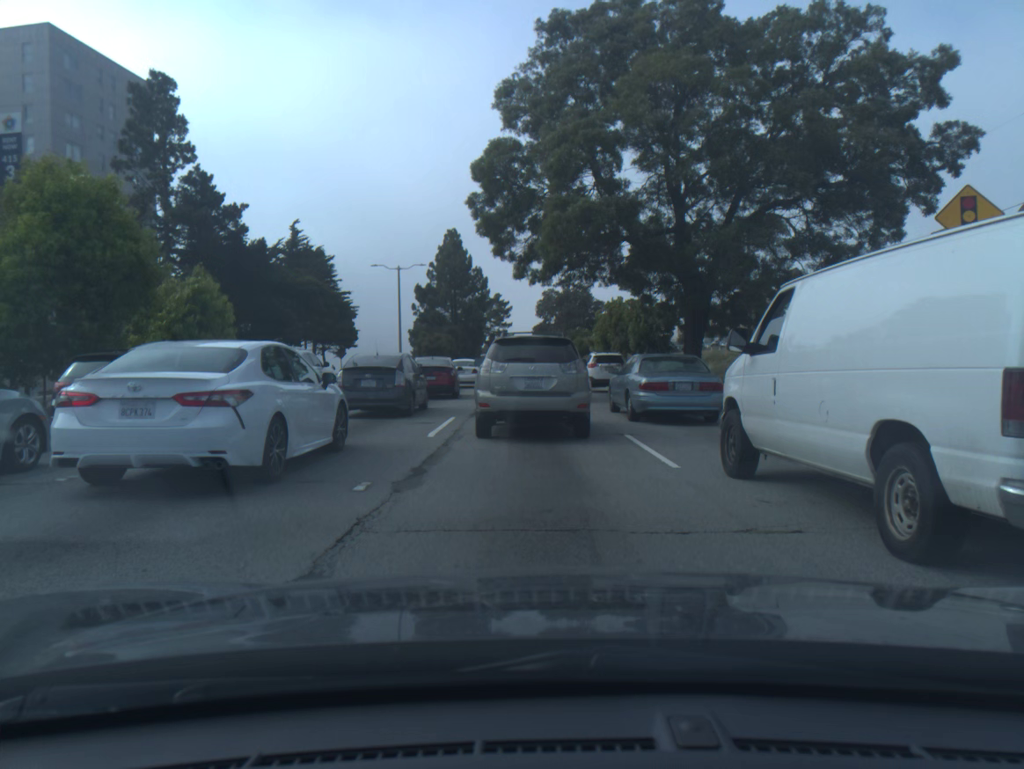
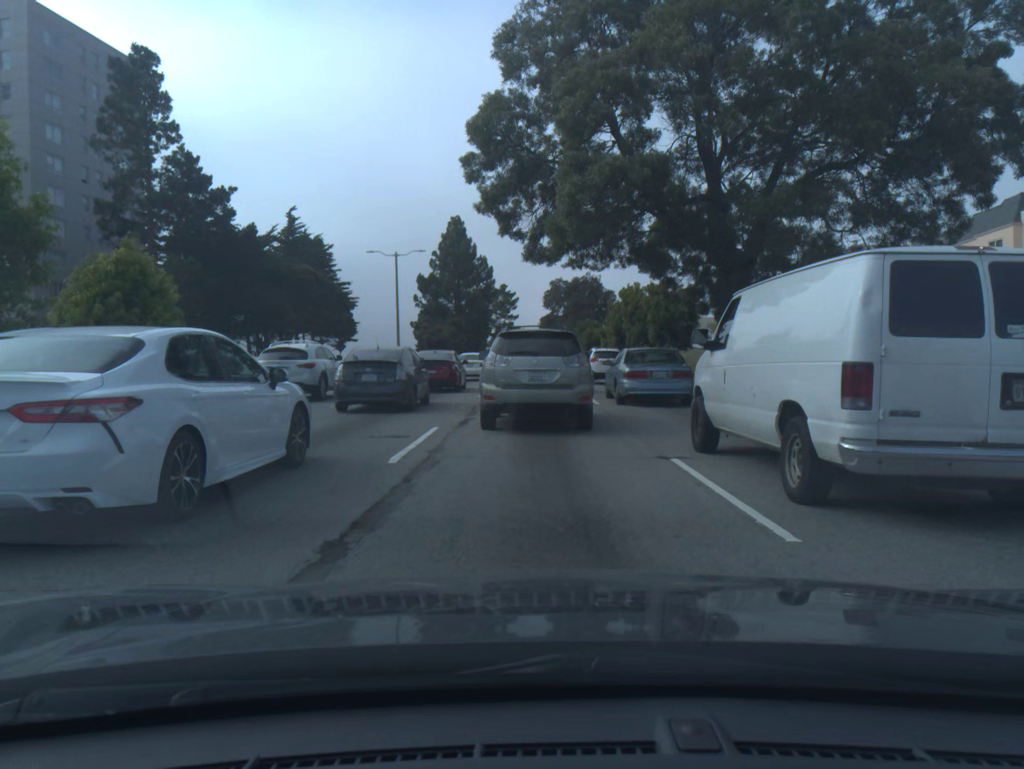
(0.0, +3.8) m; -1°
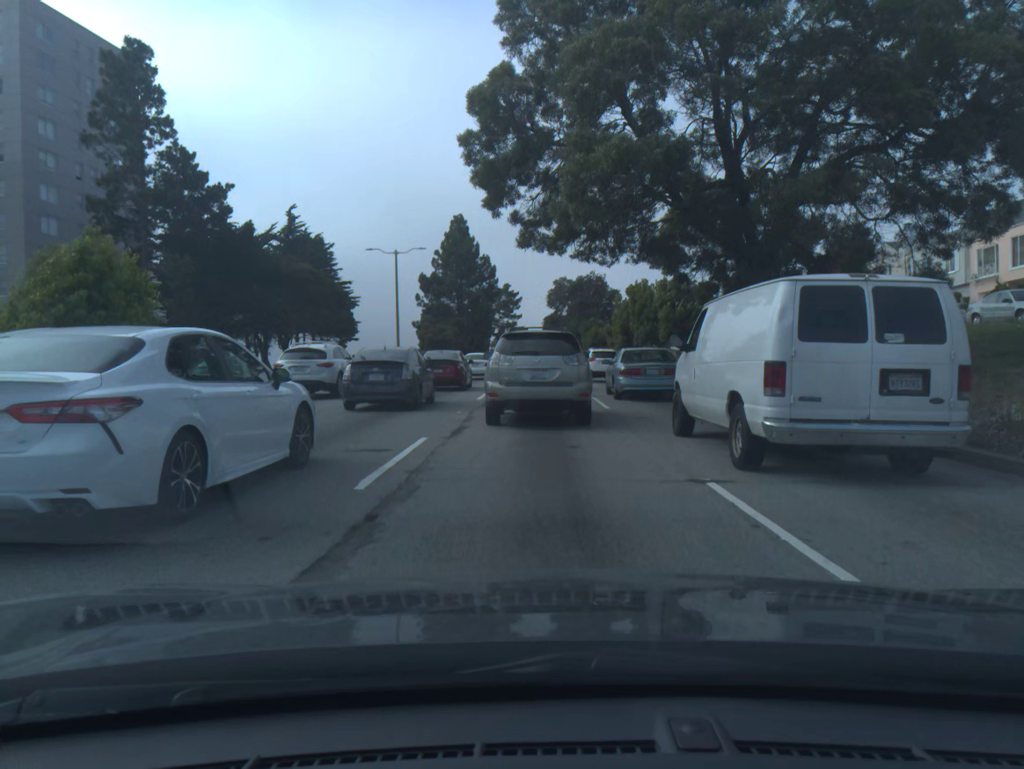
(0.0, +1.8) m; -1°
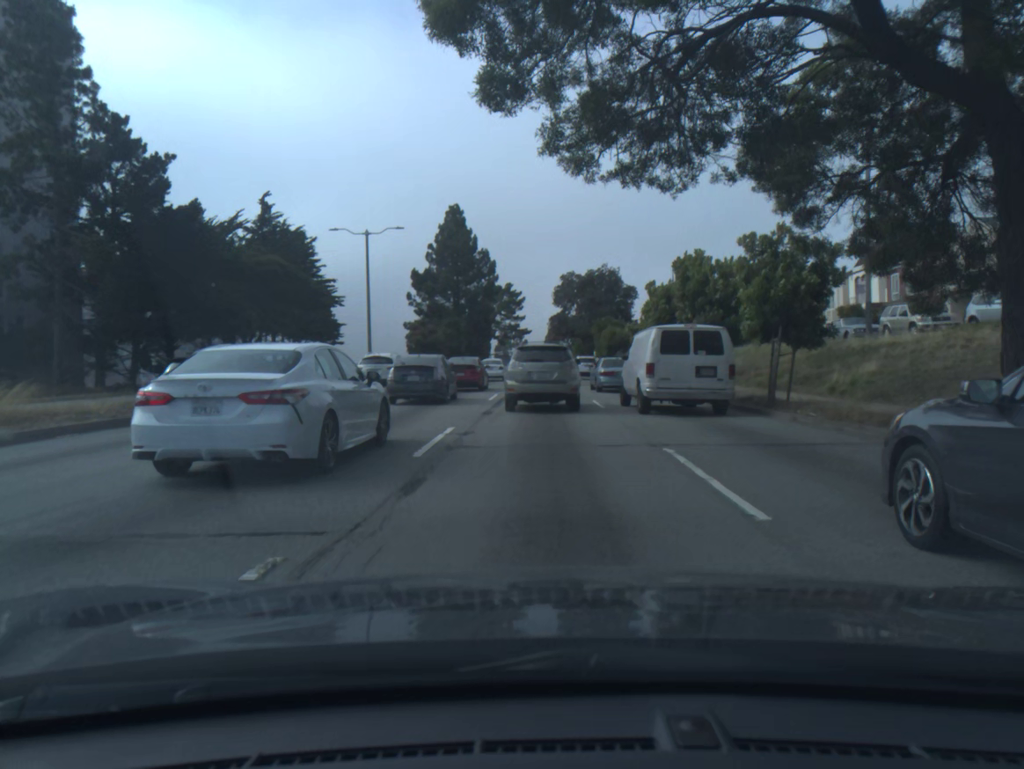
(0.0, +11.9) m; +1°
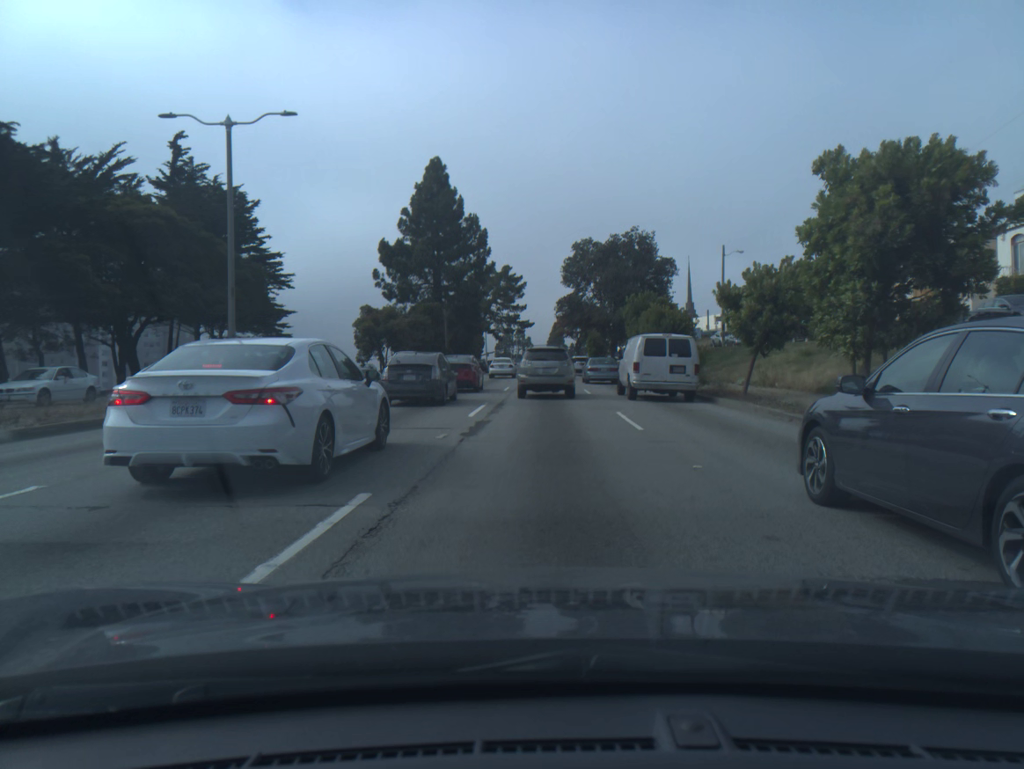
(-0.1, +21.4) m; -1°
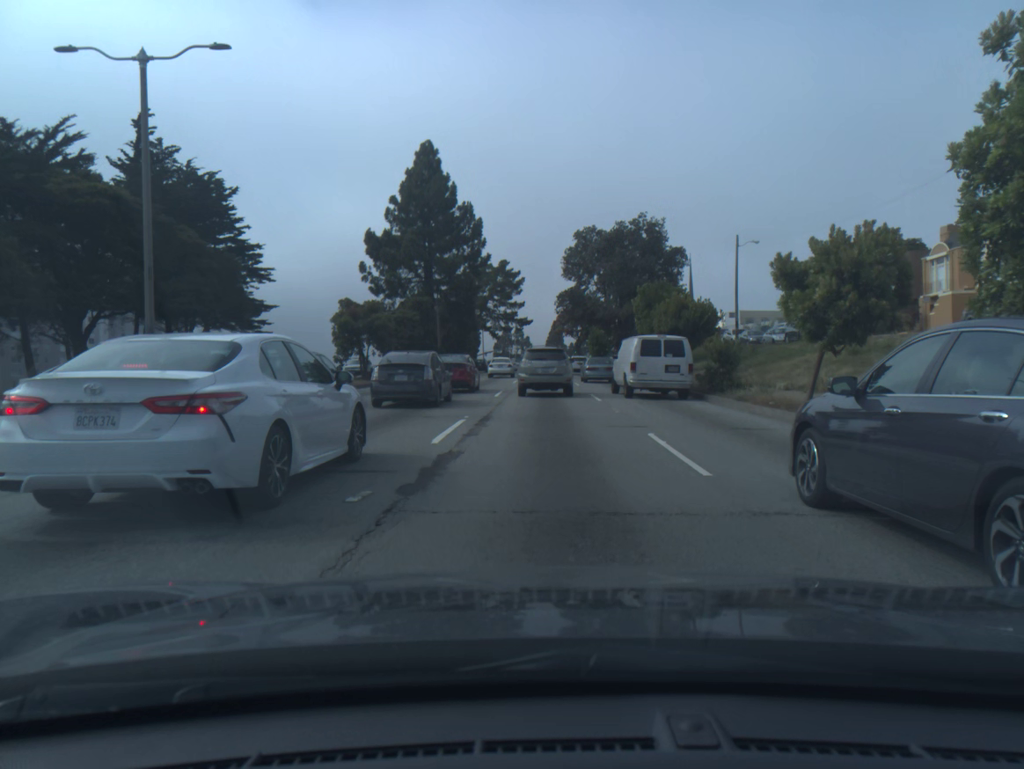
(0.0, +5.5) m; 0°
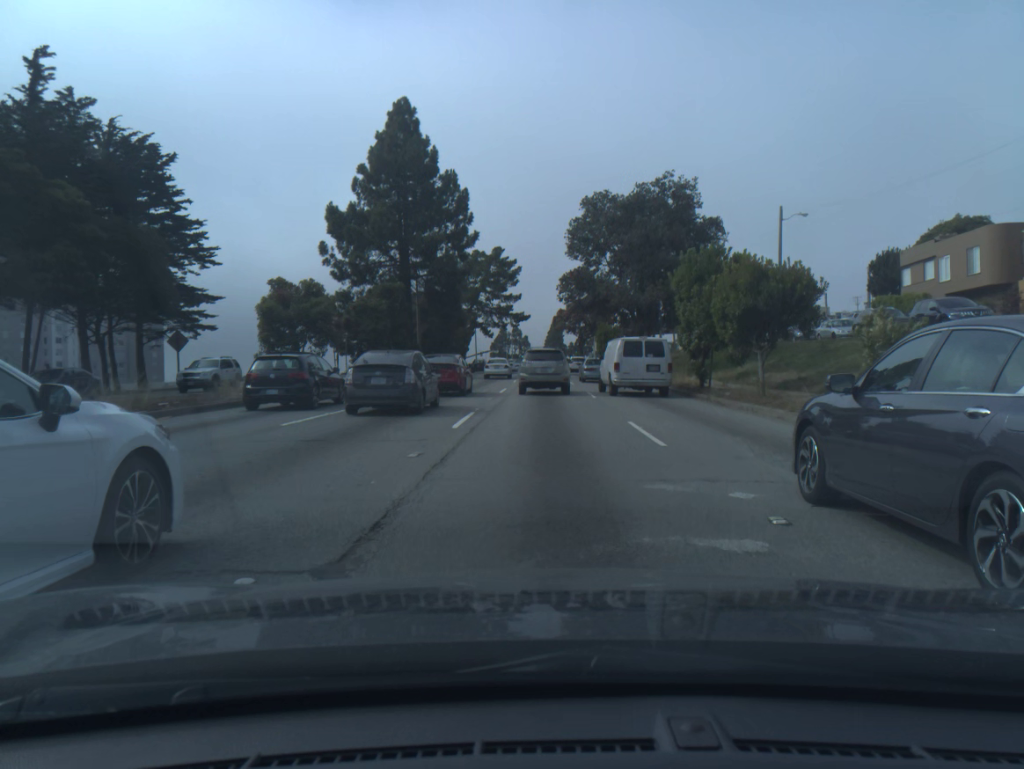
(0.0, +12.0) m; 0°
